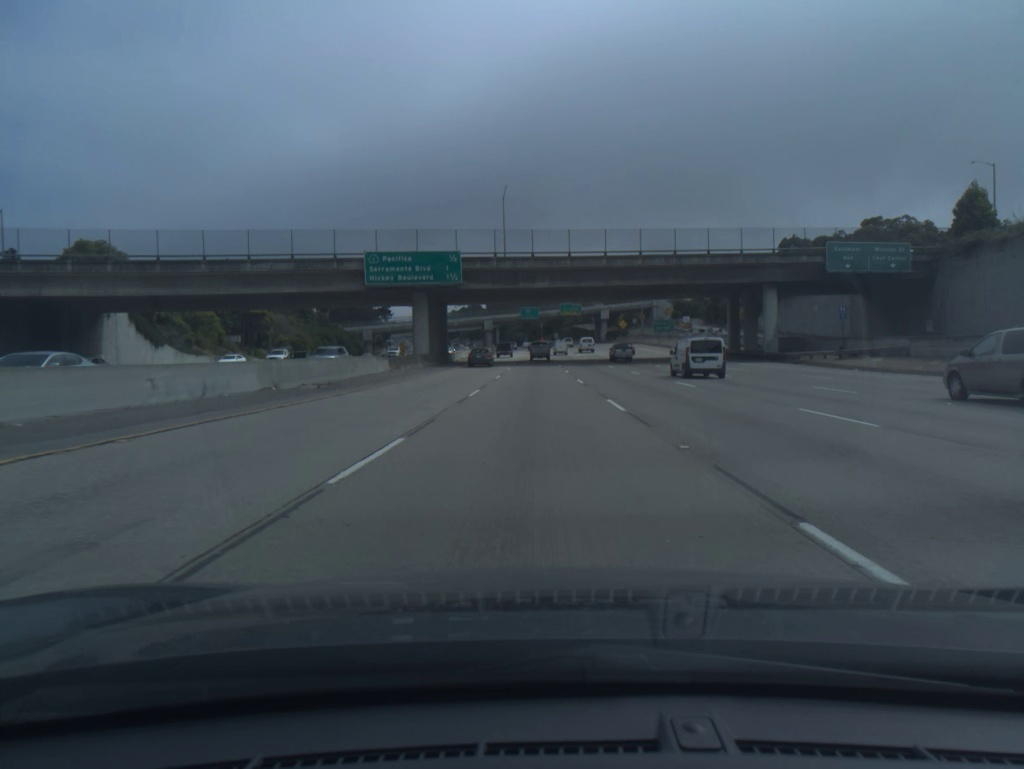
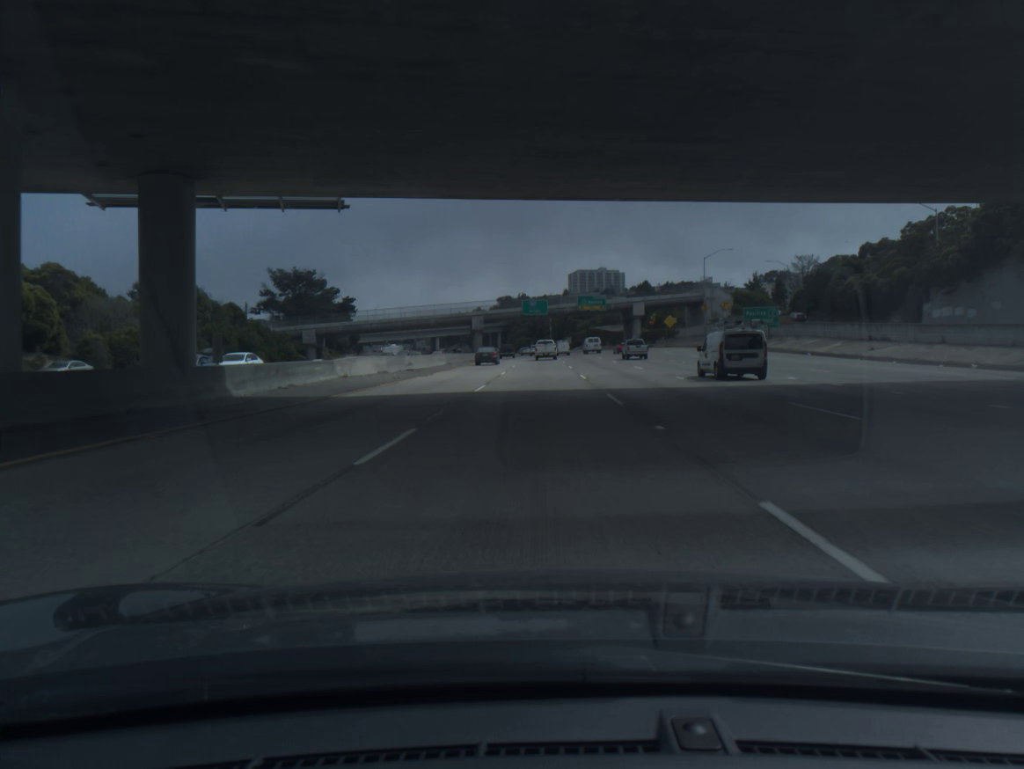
(-0.2, +57.6) m; 0°
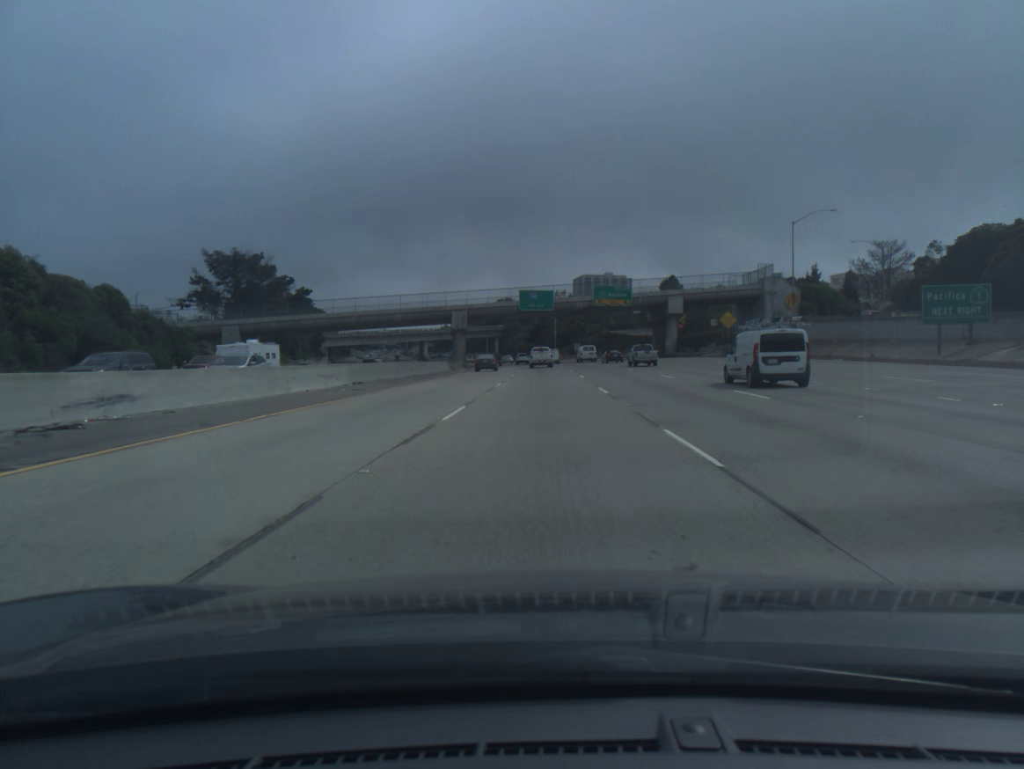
(-0.1, +37.9) m; 0°
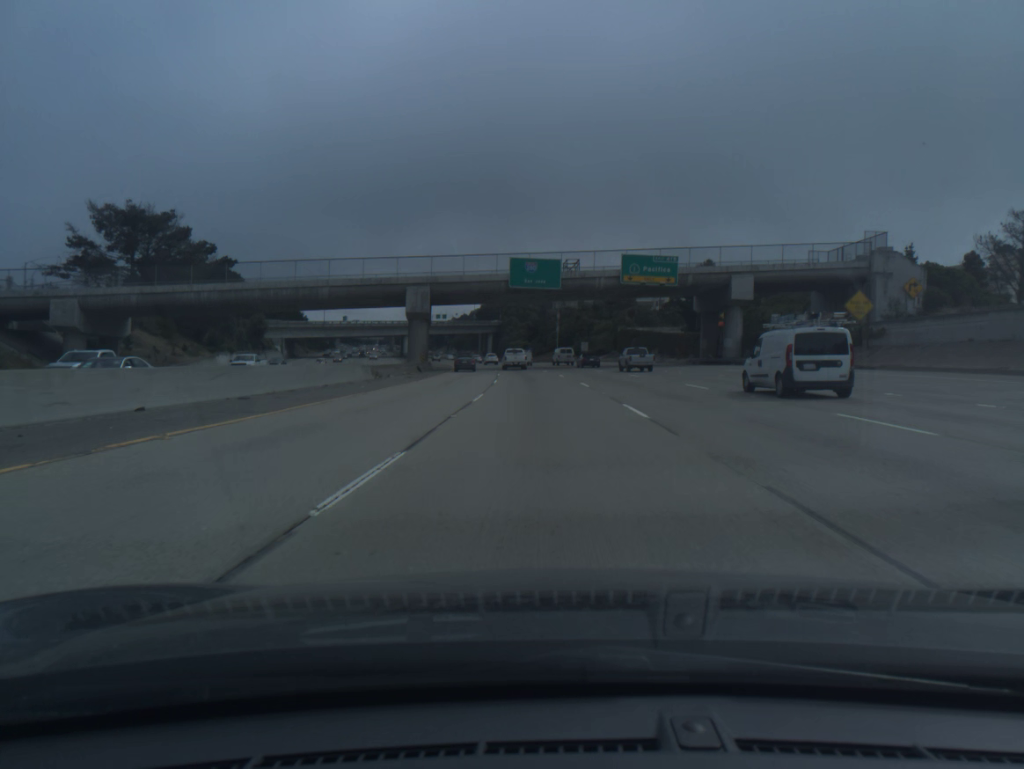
(0.0, +37.5) m; 0°
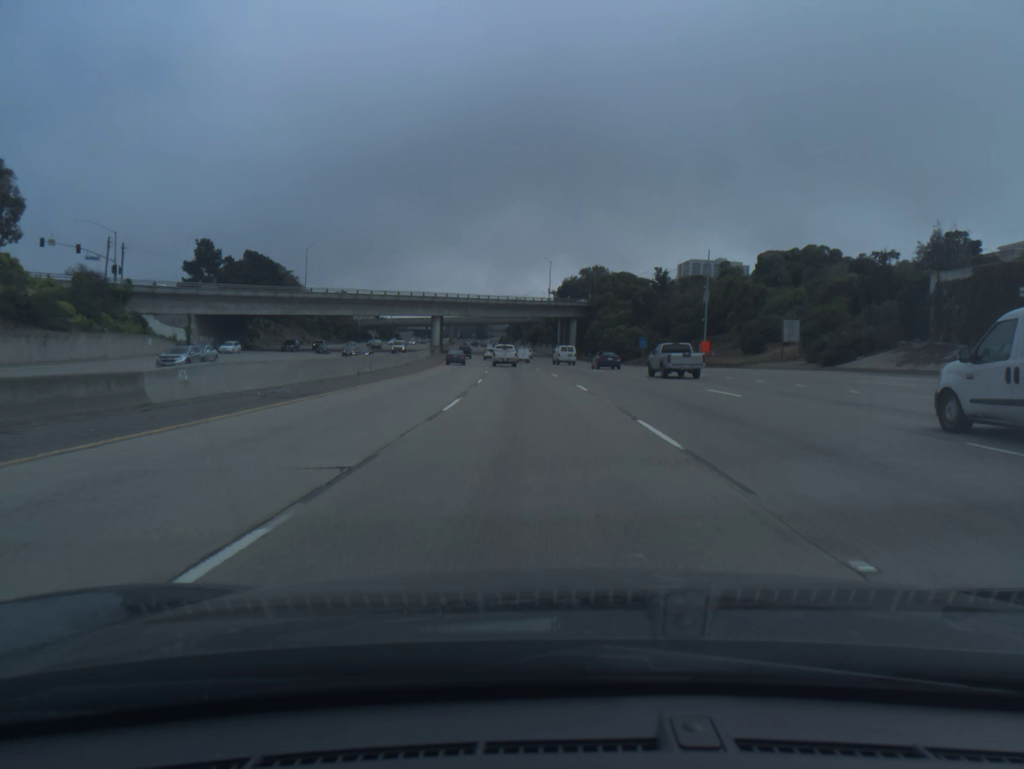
(-4.0, +92.2) m; -6°
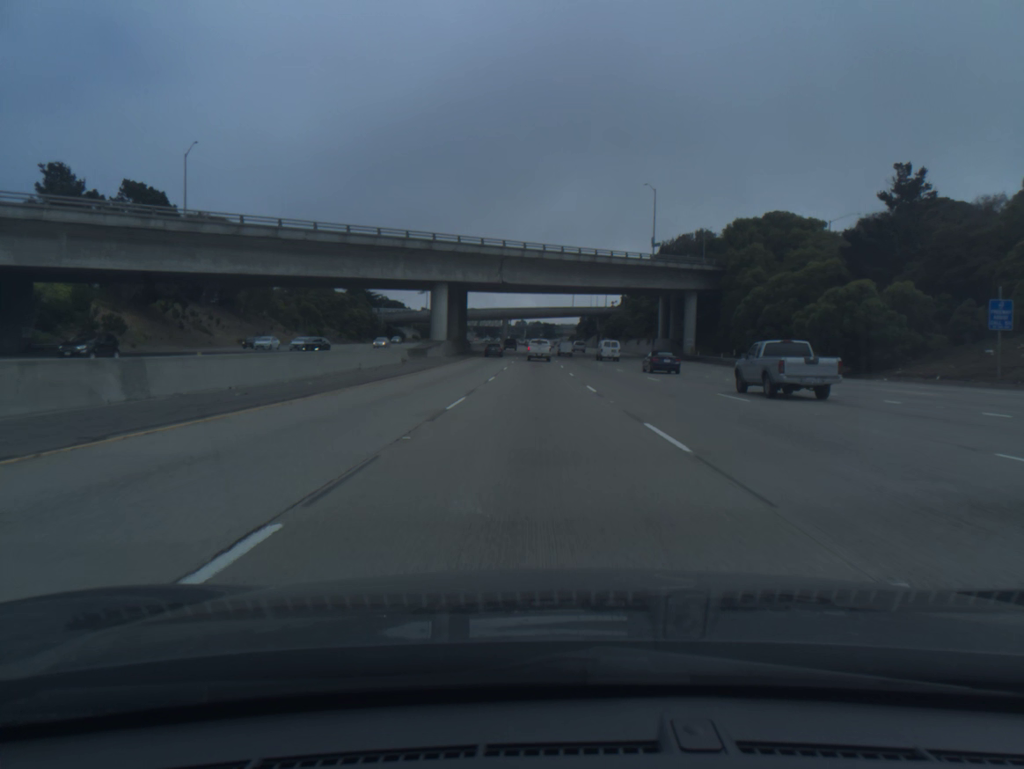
(-3.5, +73.0) m; -5°
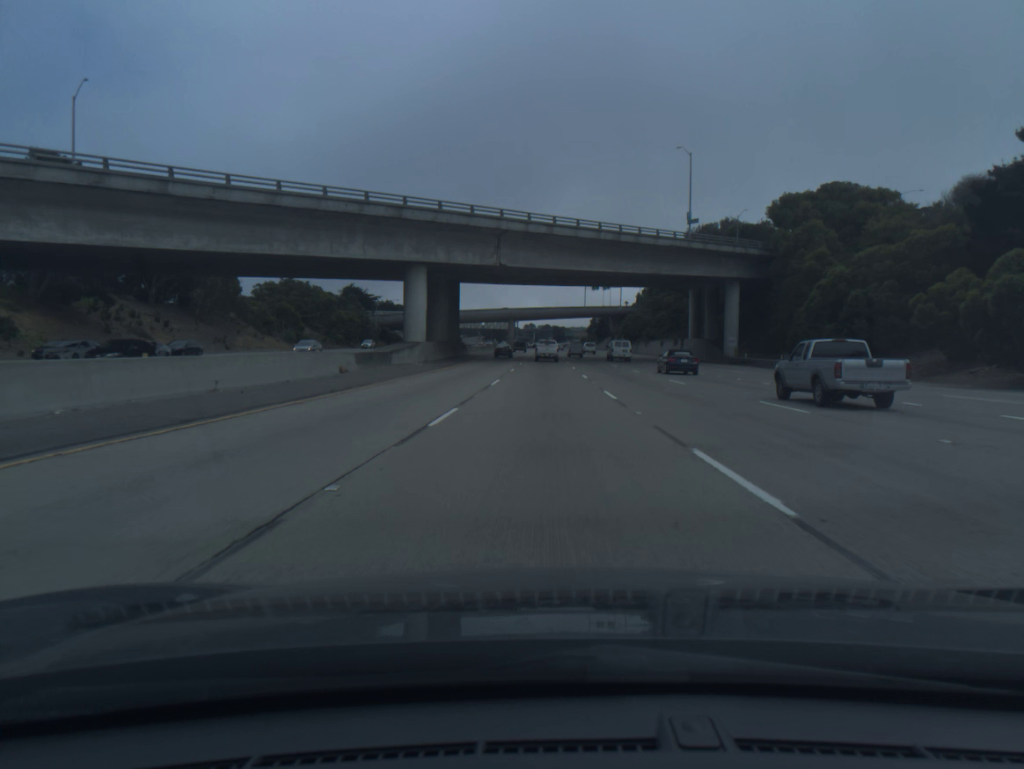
(-0.1, +18.2) m; -1°
